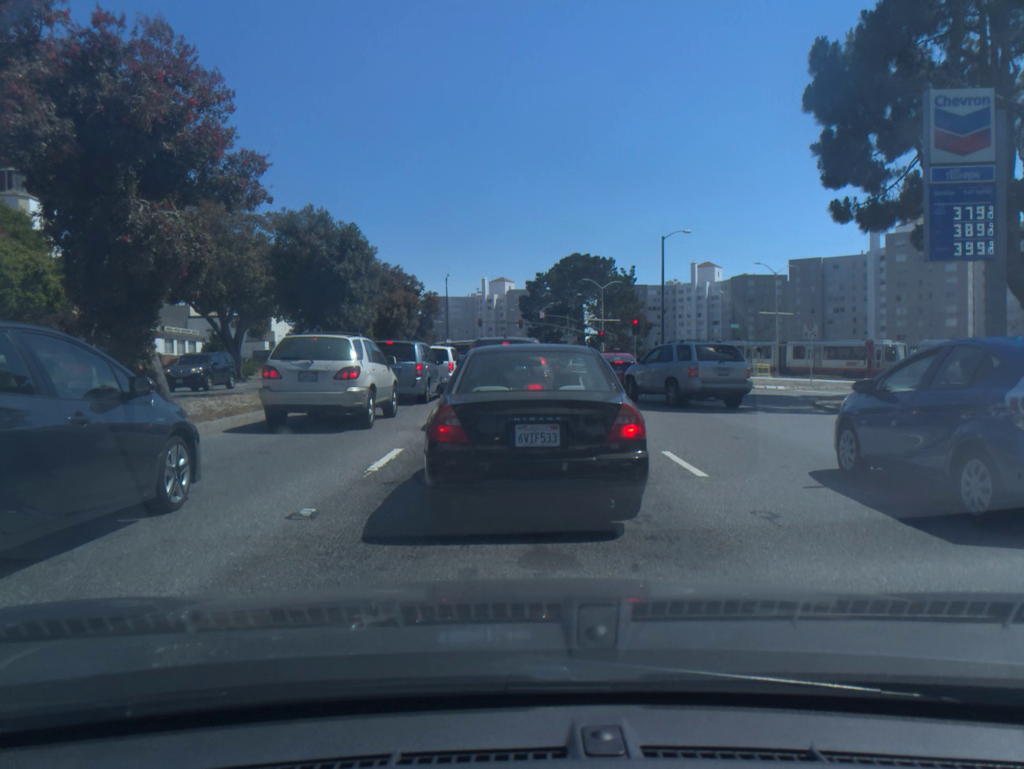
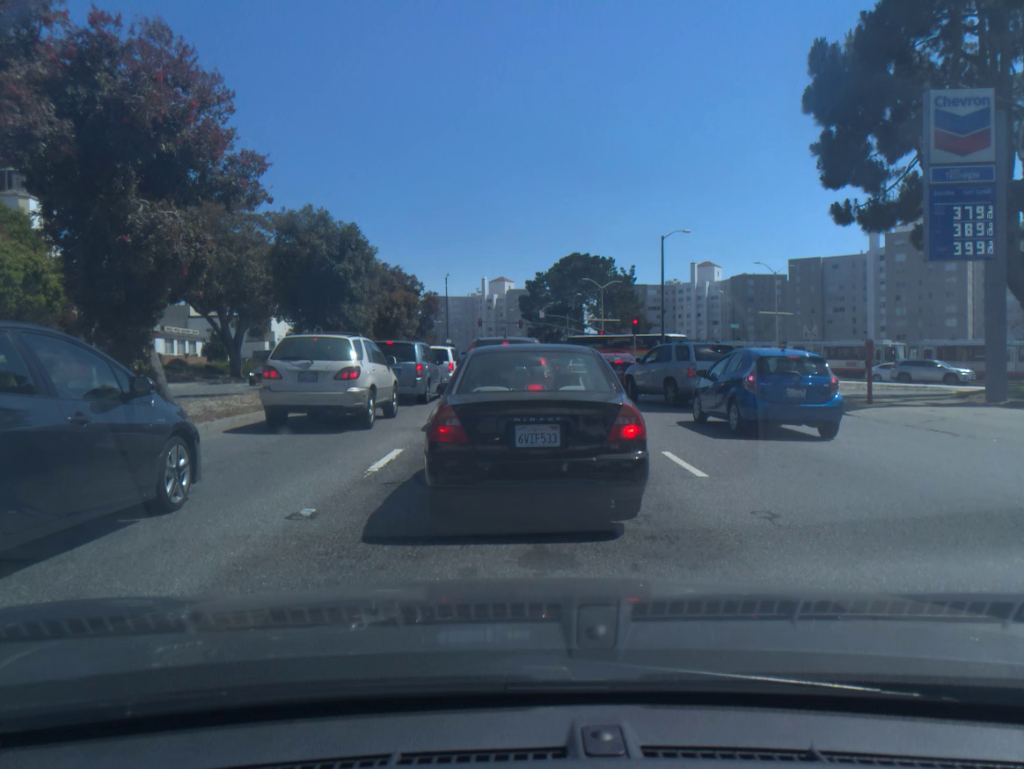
(0.0, 0.0) m; 0°
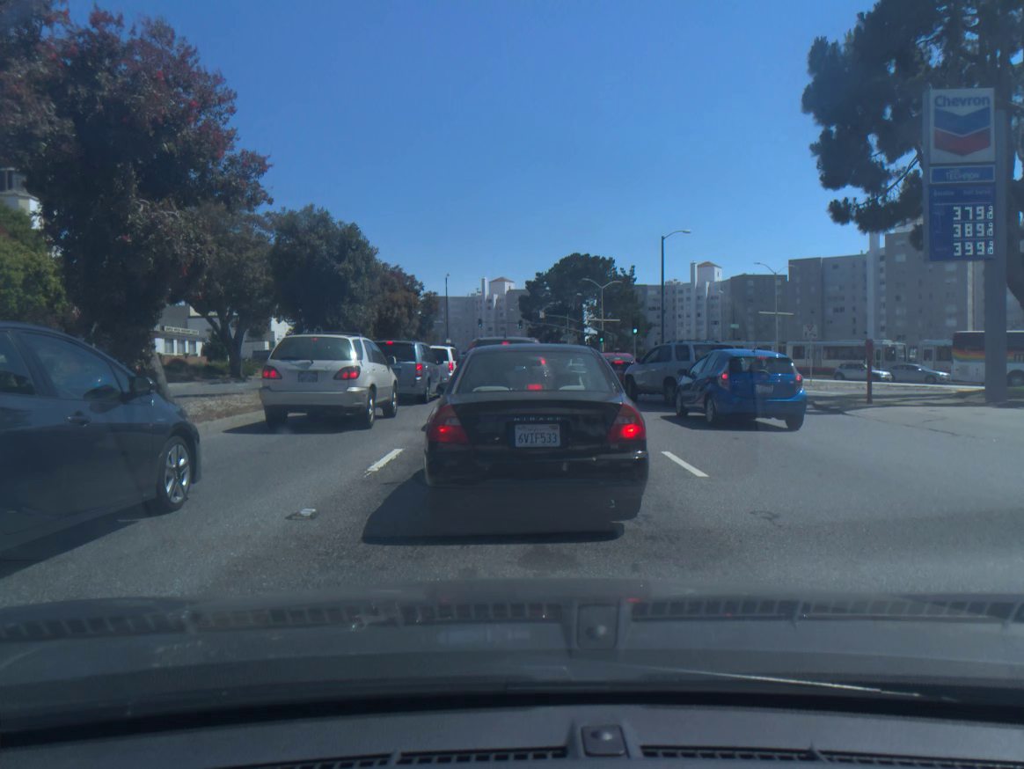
(0.0, 0.0) m; 0°
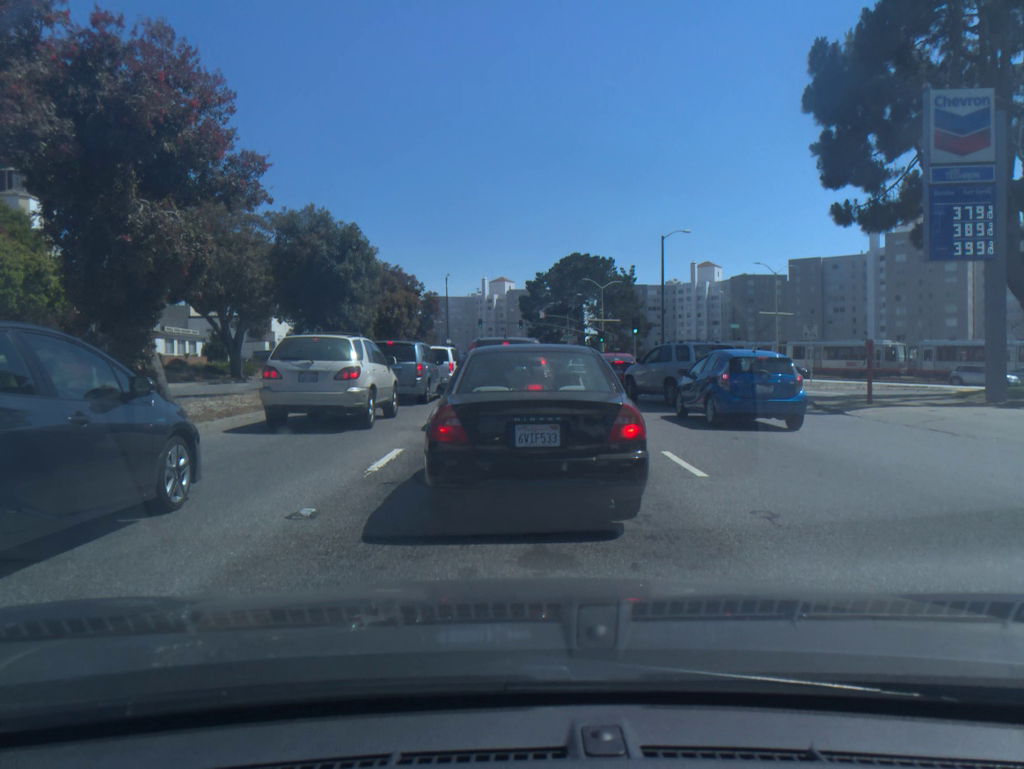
(0.0, 0.0) m; 0°
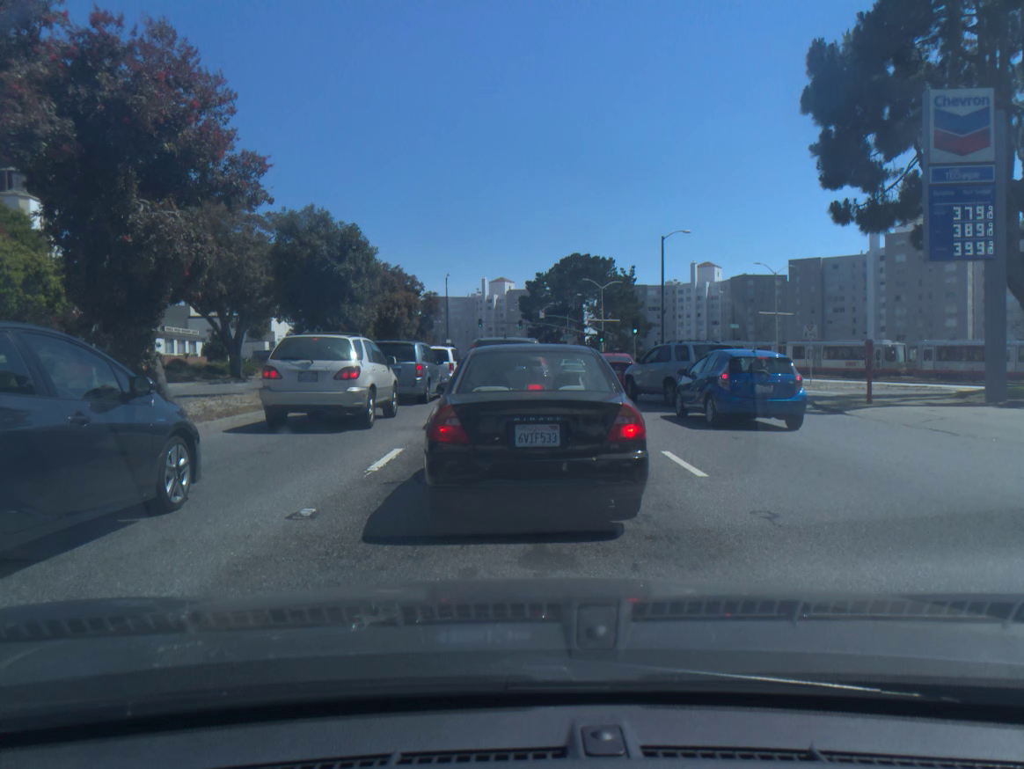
(0.0, 0.0) m; 0°
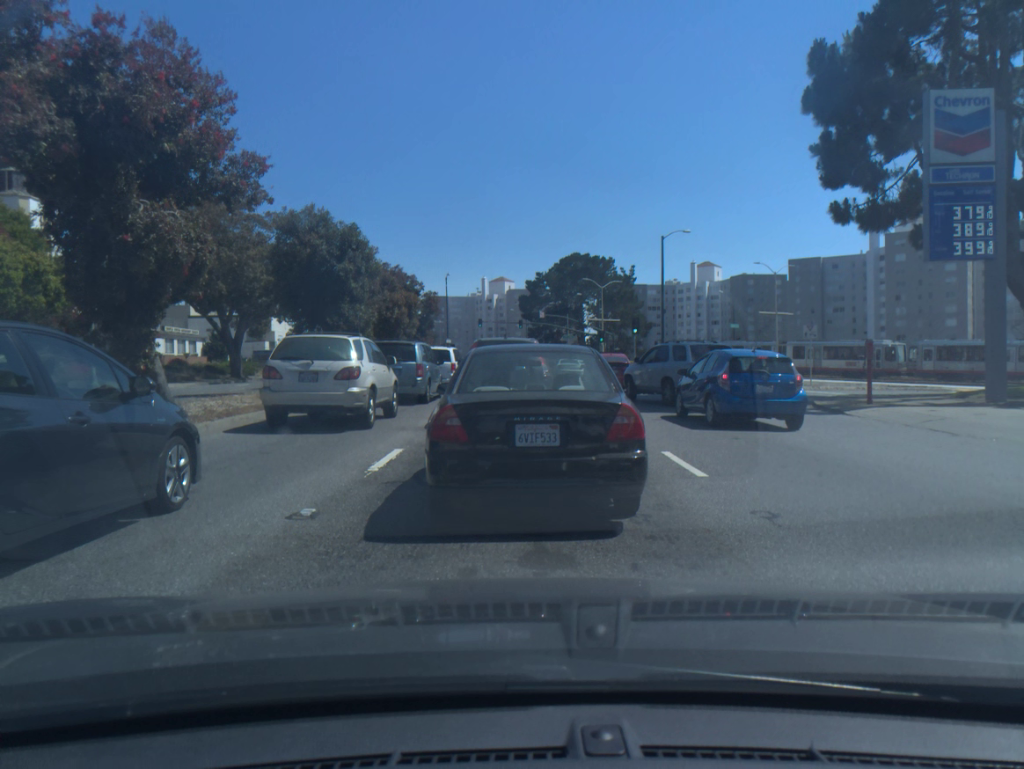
(0.0, 0.0) m; 0°
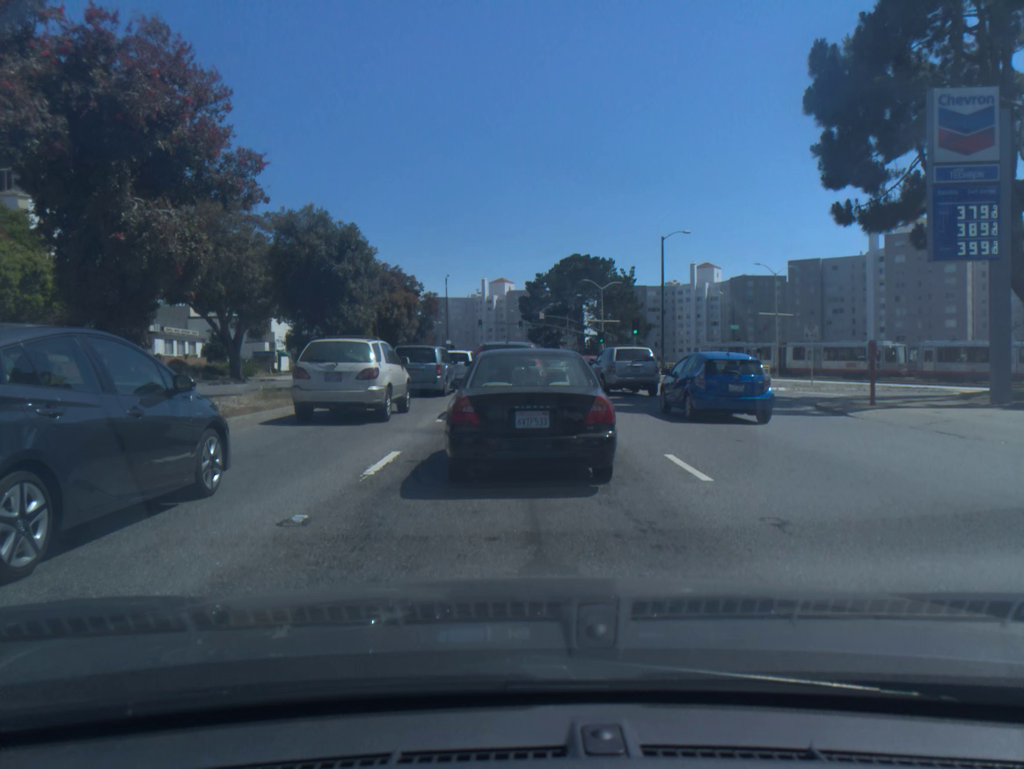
(0.0, +0.2) m; 0°
